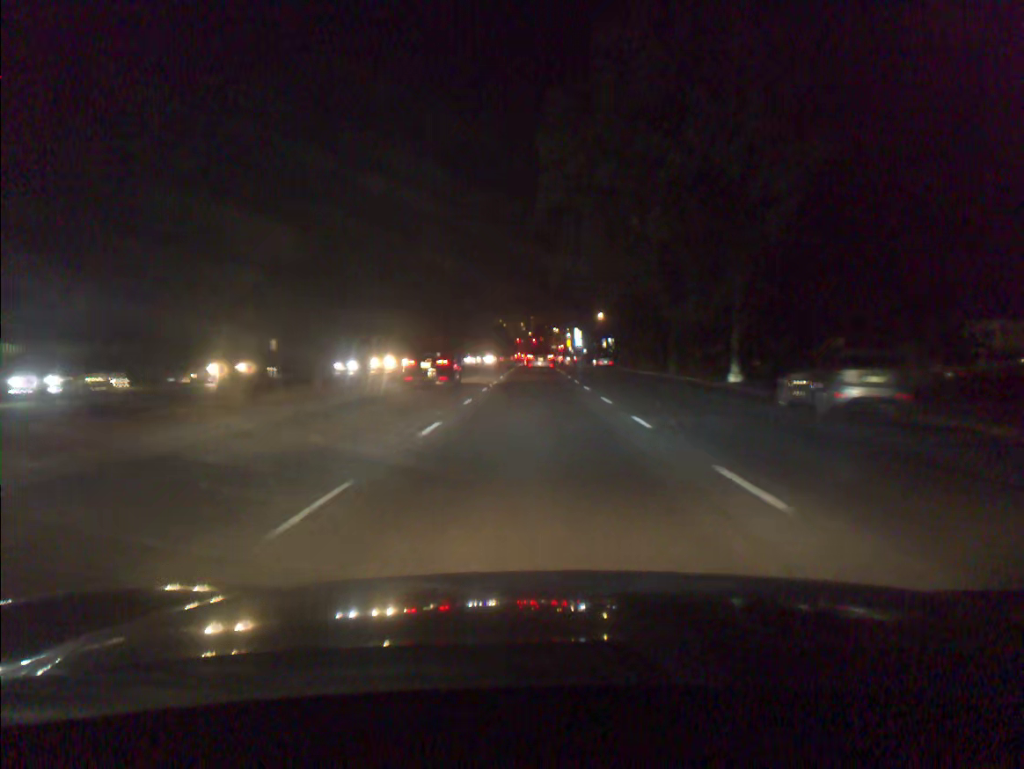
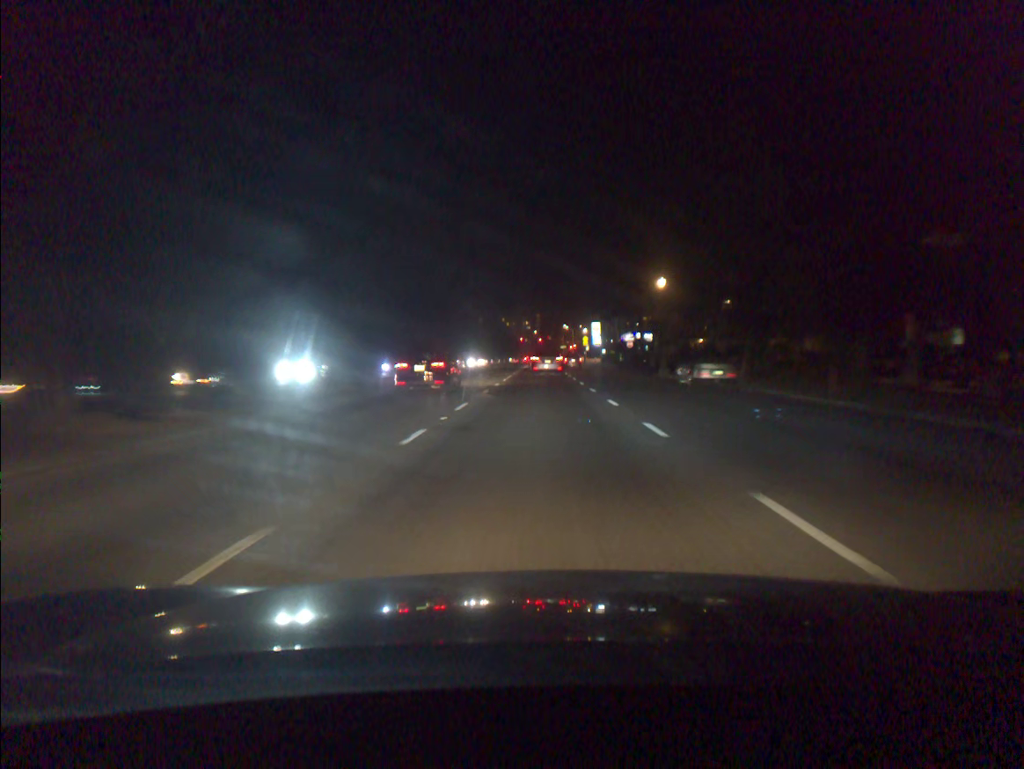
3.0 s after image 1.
(-0.4, +45.2) m; -1°
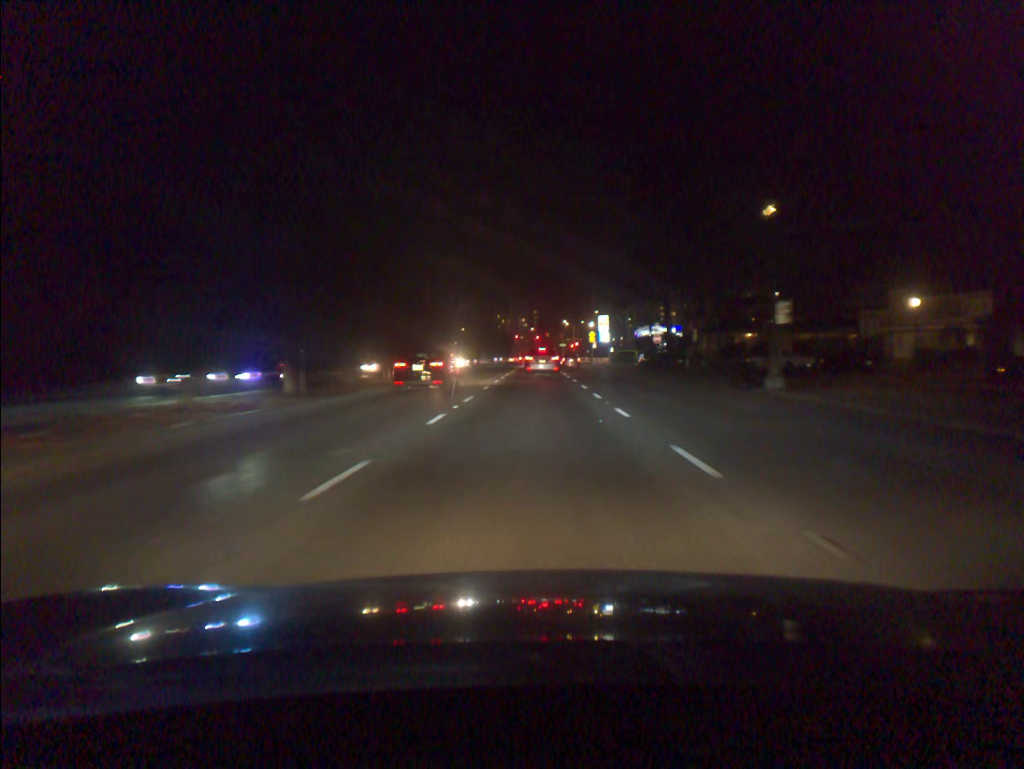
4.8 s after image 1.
(0.0, +25.8) m; 0°
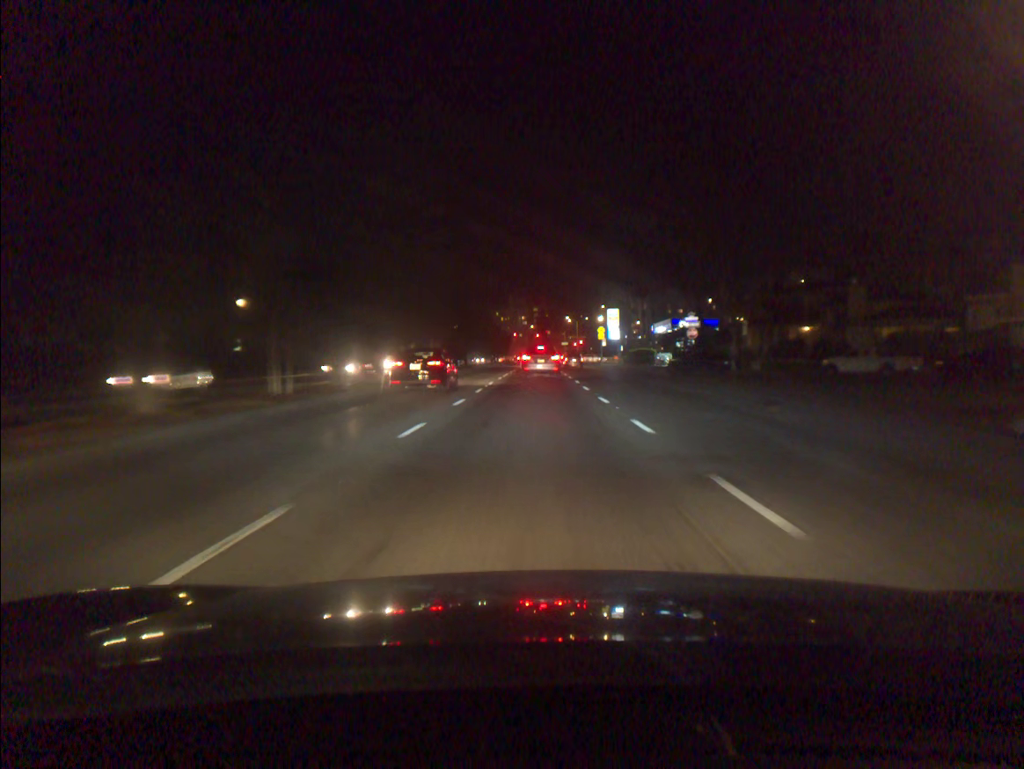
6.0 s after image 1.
(0.0, +16.8) m; 0°
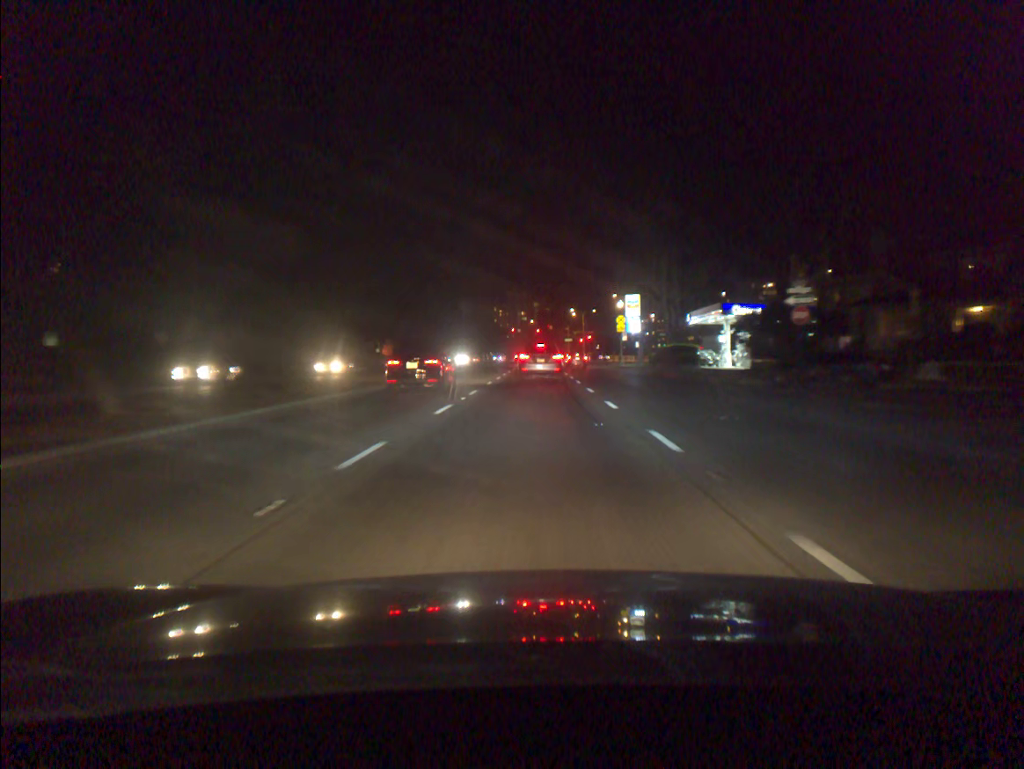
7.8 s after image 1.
(0.0, +24.2) m; 0°
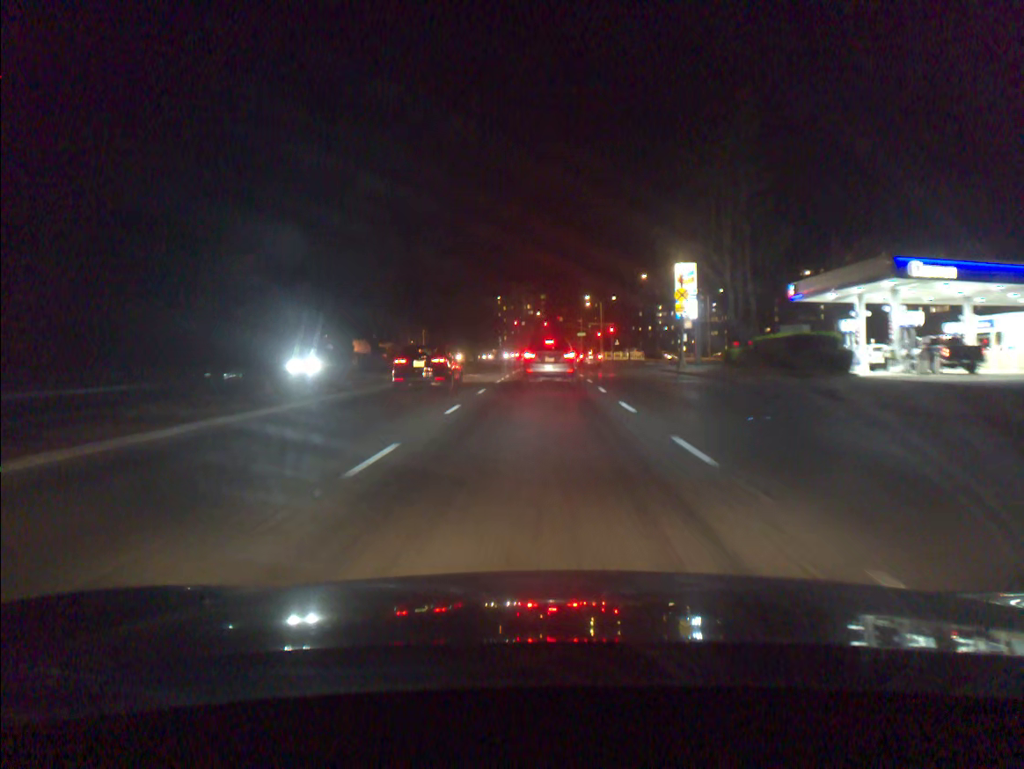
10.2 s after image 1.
(-0.1, +30.0) m; -1°
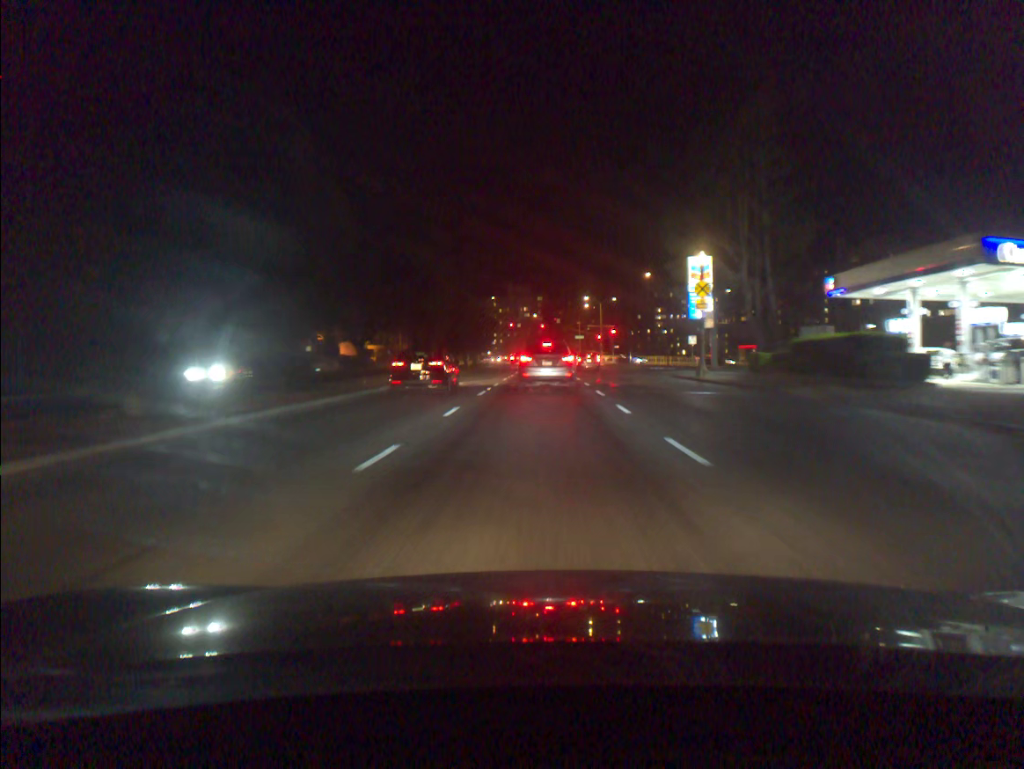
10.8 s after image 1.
(0.0, +7.1) m; 0°
